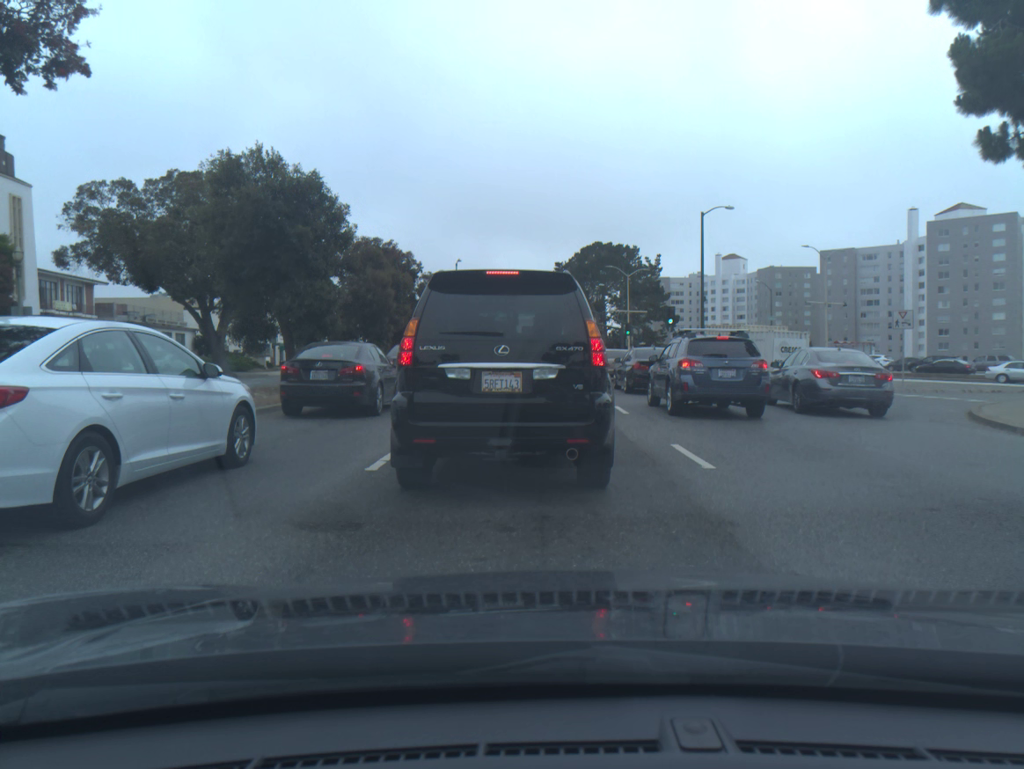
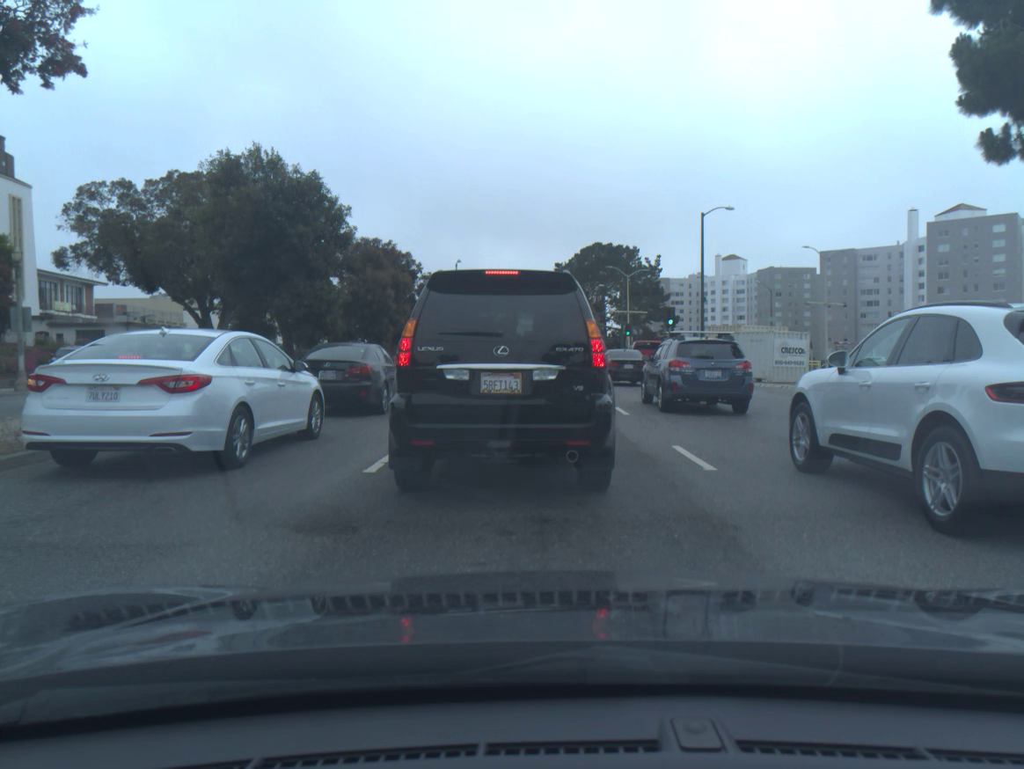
(0.0, +0.1) m; 0°
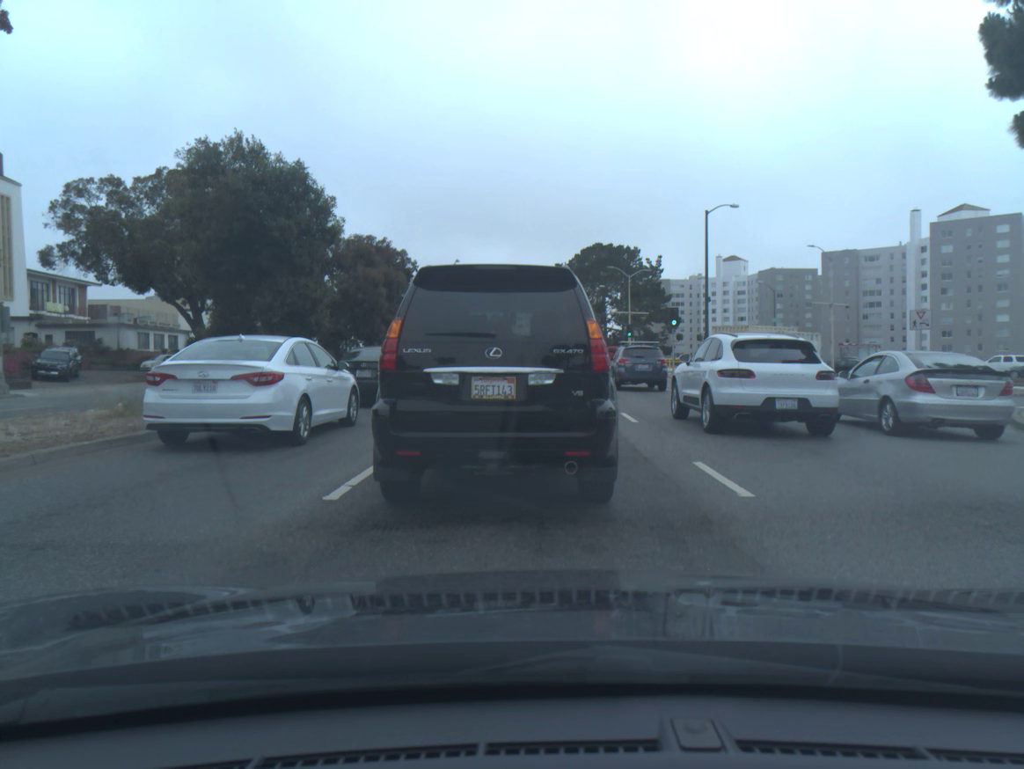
(0.0, +1.4) m; 0°
